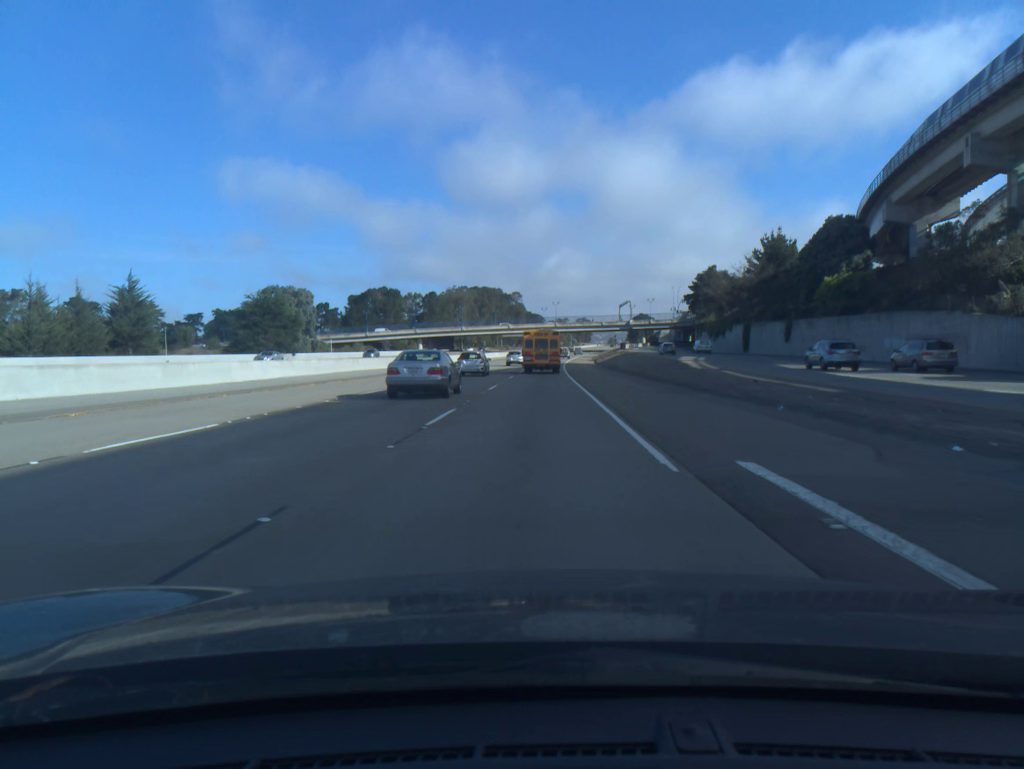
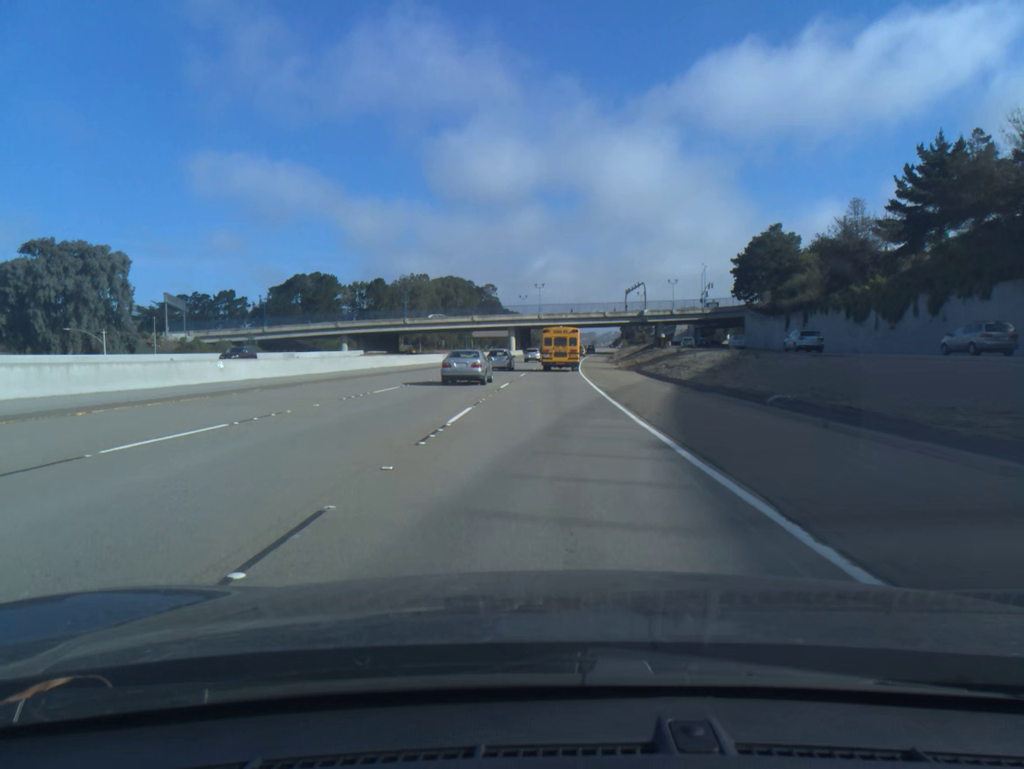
(+0.5, +72.2) m; +1°
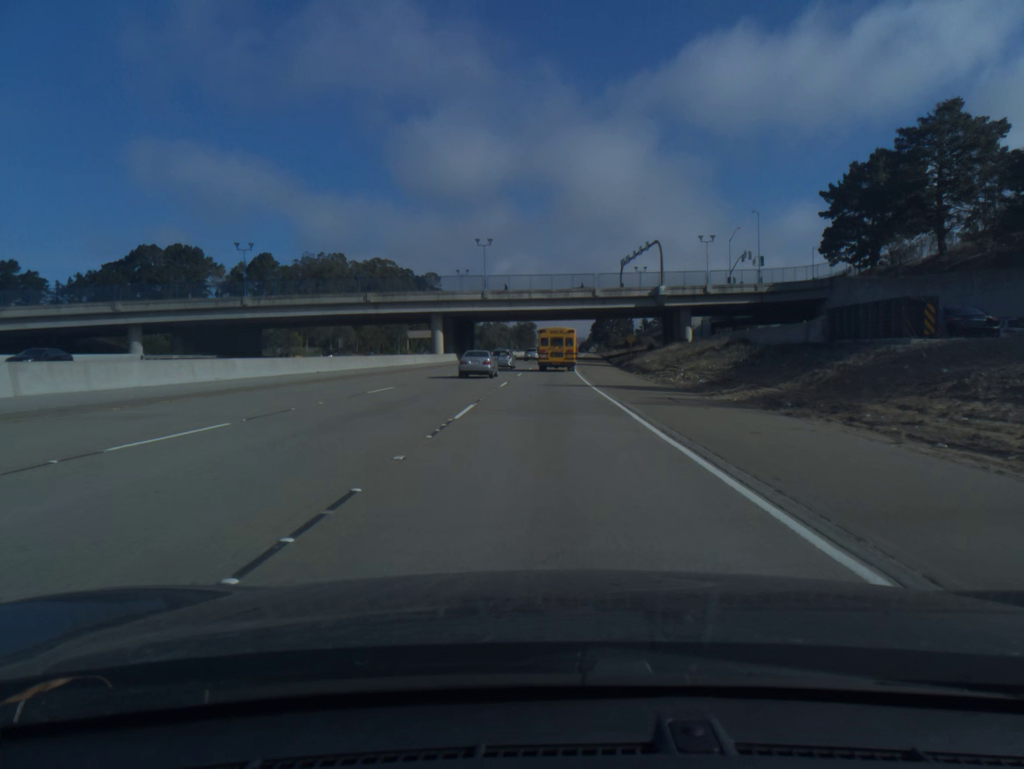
(+1.7, +71.4) m; +3°
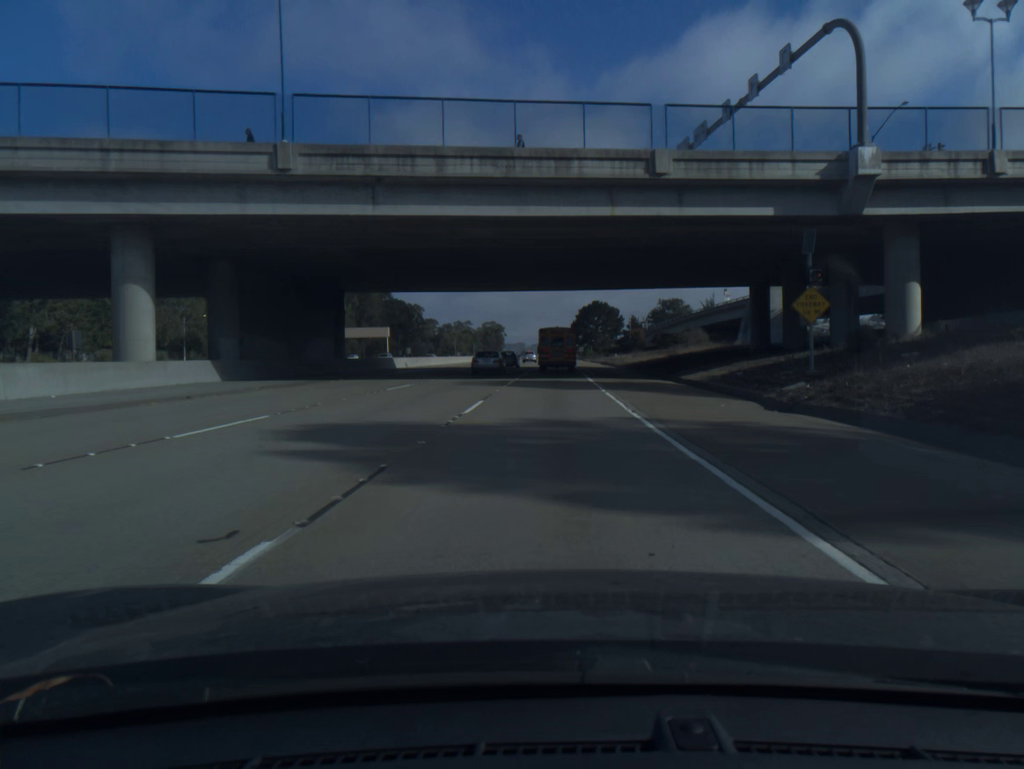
(+1.4, +70.9) m; +2°
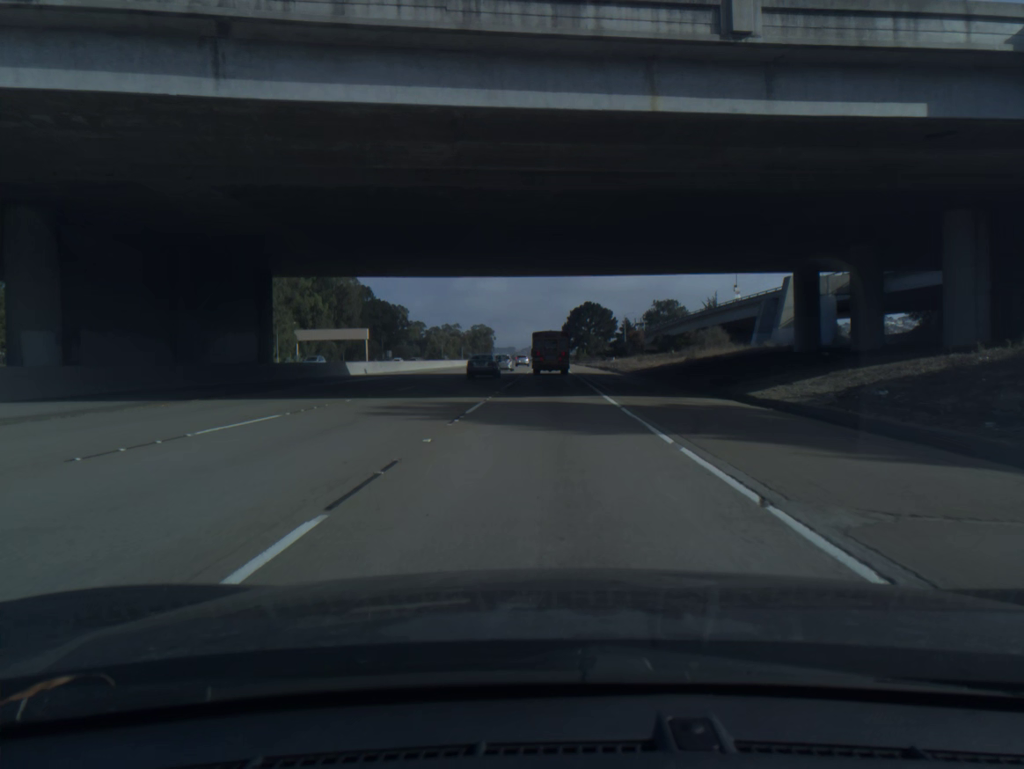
(+0.1, +14.1) m; +1°
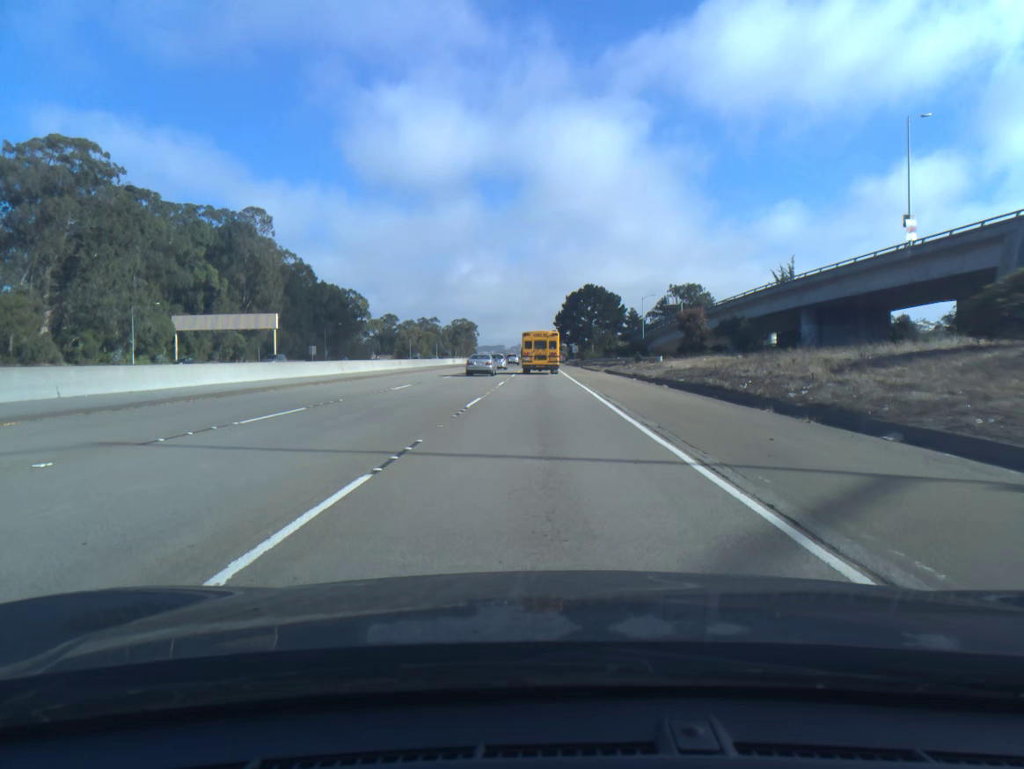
(+0.7, +56.3) m; +1°
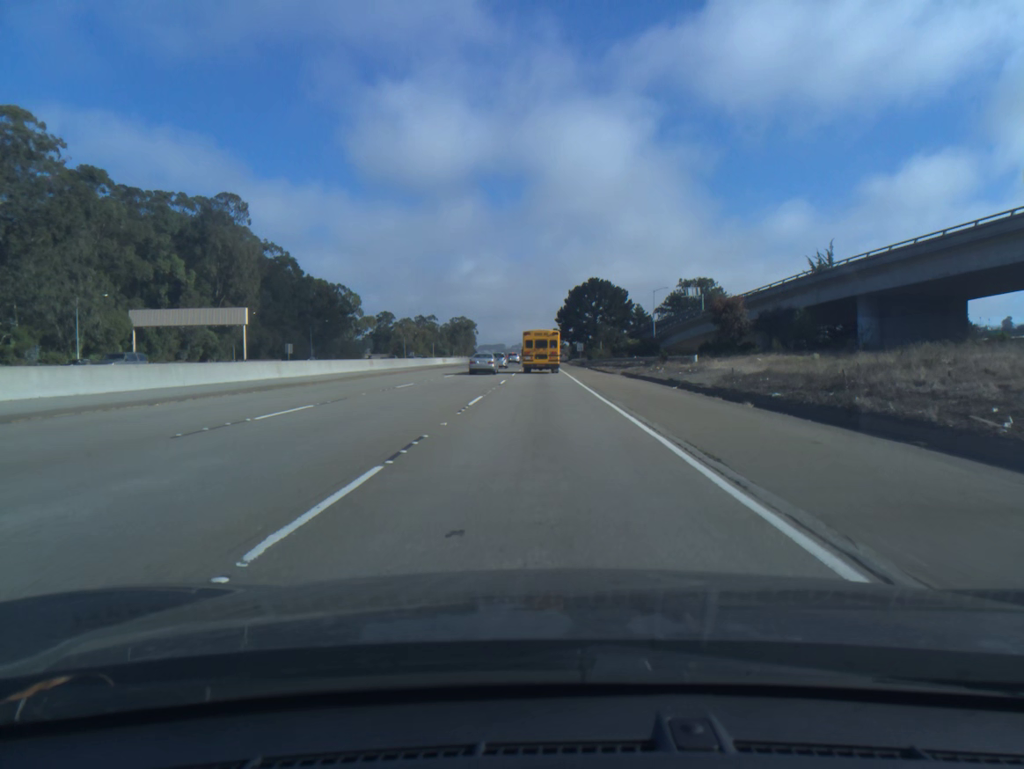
(0.0, +14.1) m; 0°
